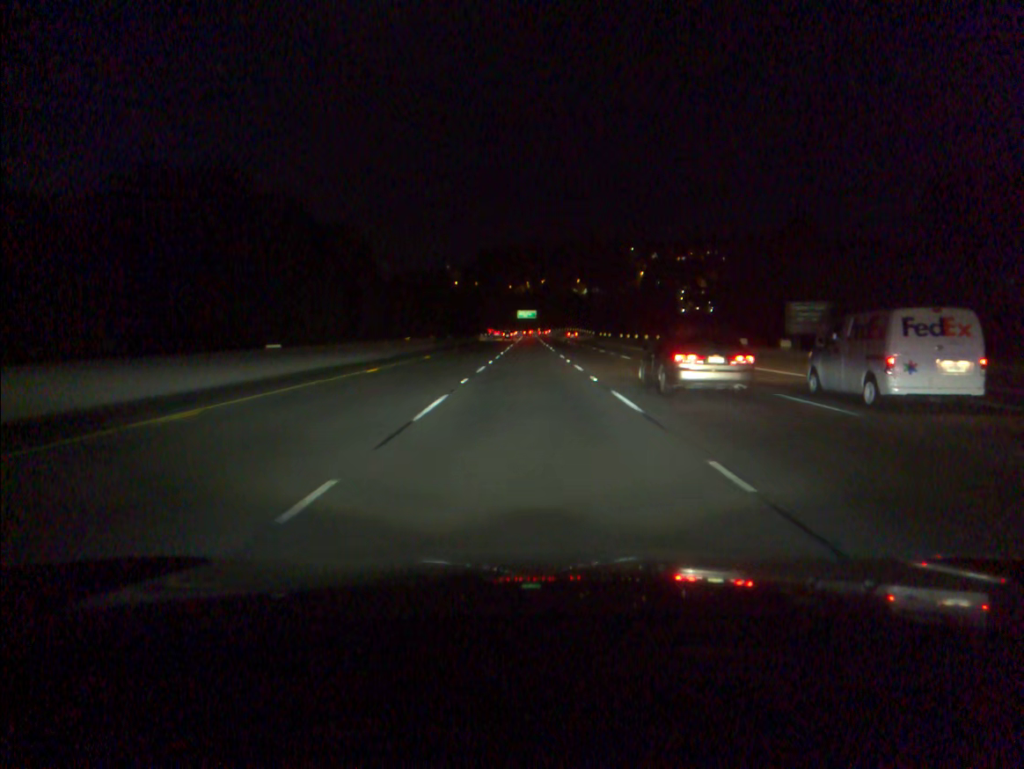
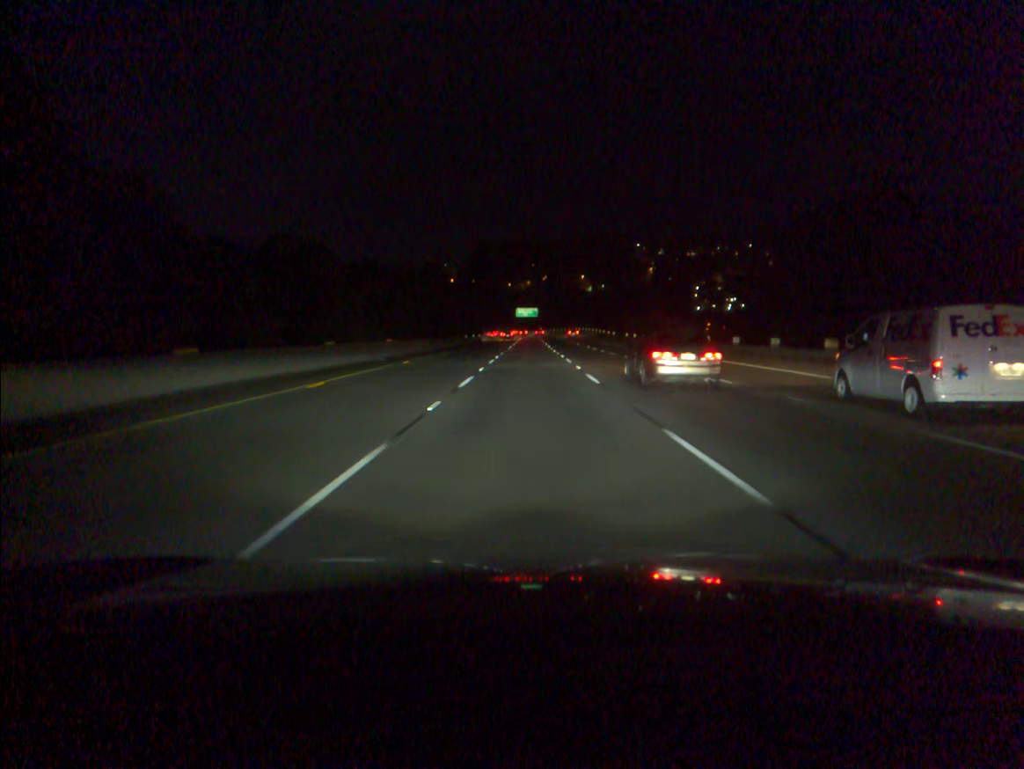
(0.0, +36.4) m; 0°
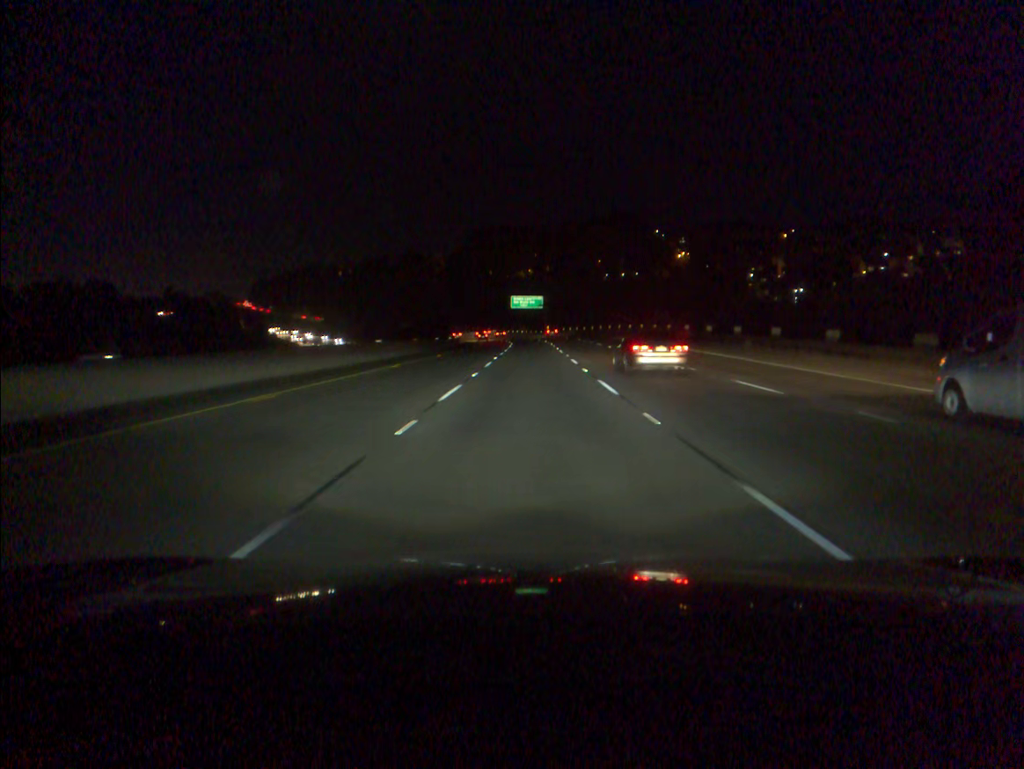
(-0.1, +91.4) m; 0°
